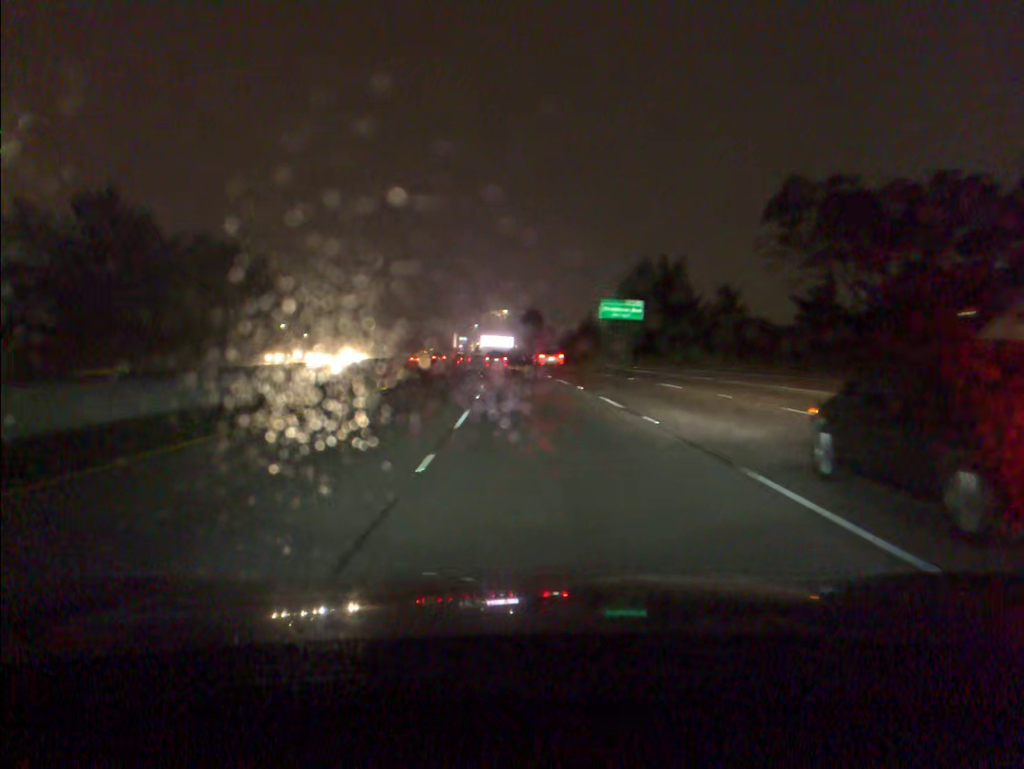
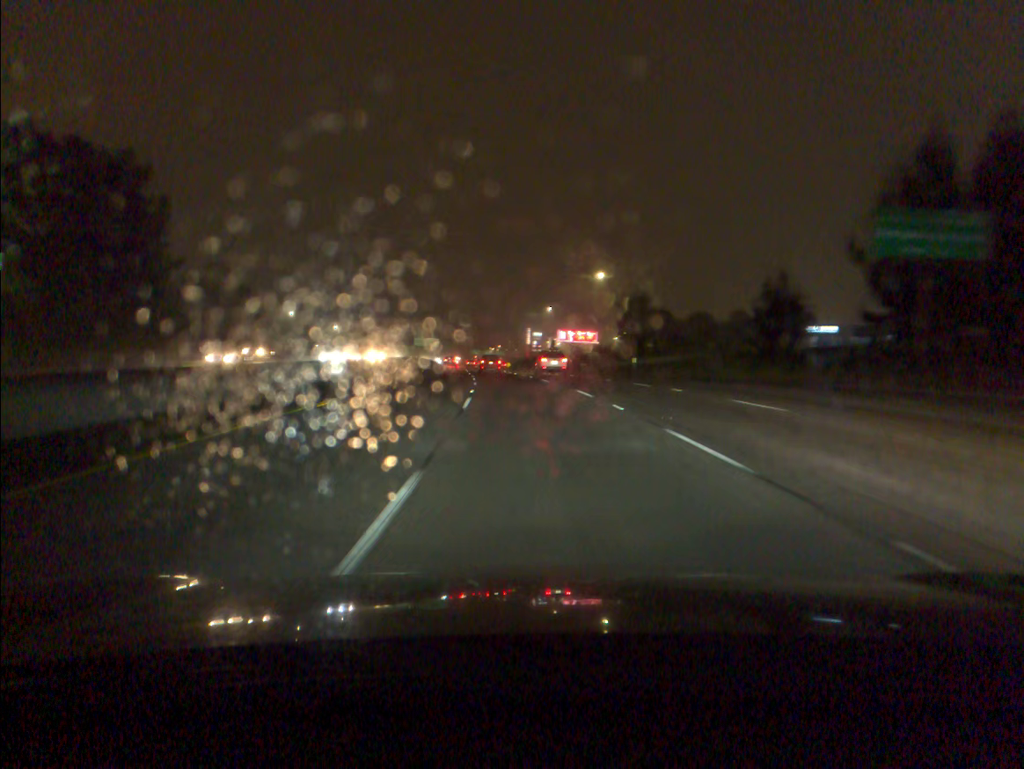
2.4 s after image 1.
(-3.1, +68.2) m; -6°
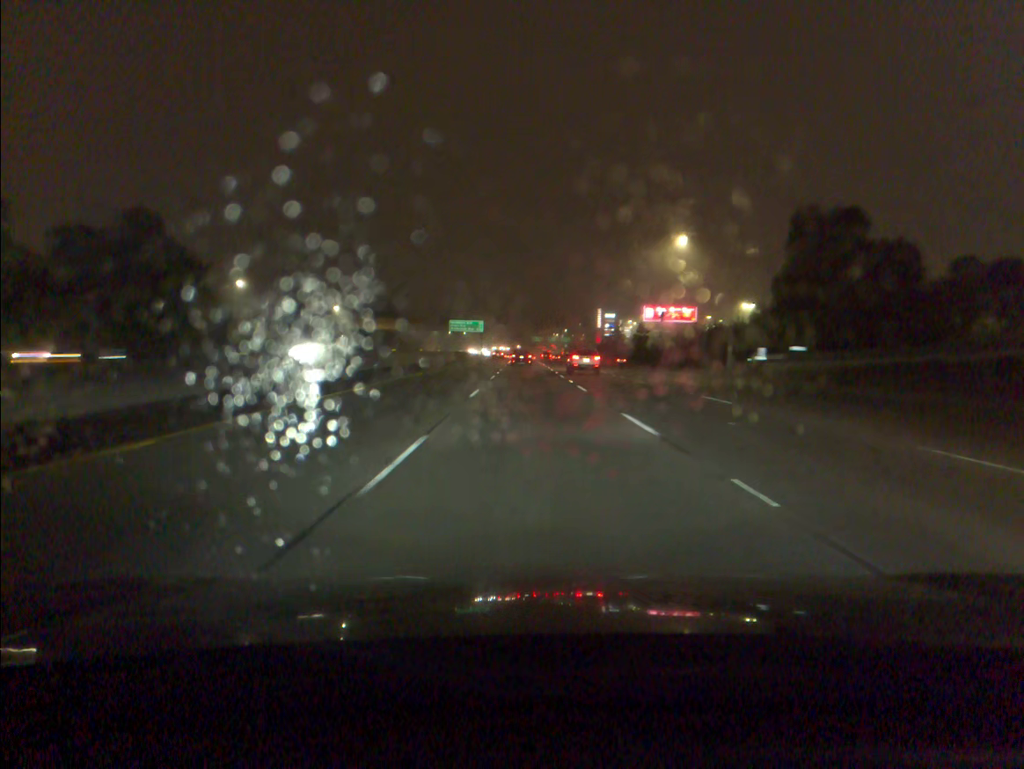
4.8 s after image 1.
(-3.2, +69.0) m; -5°
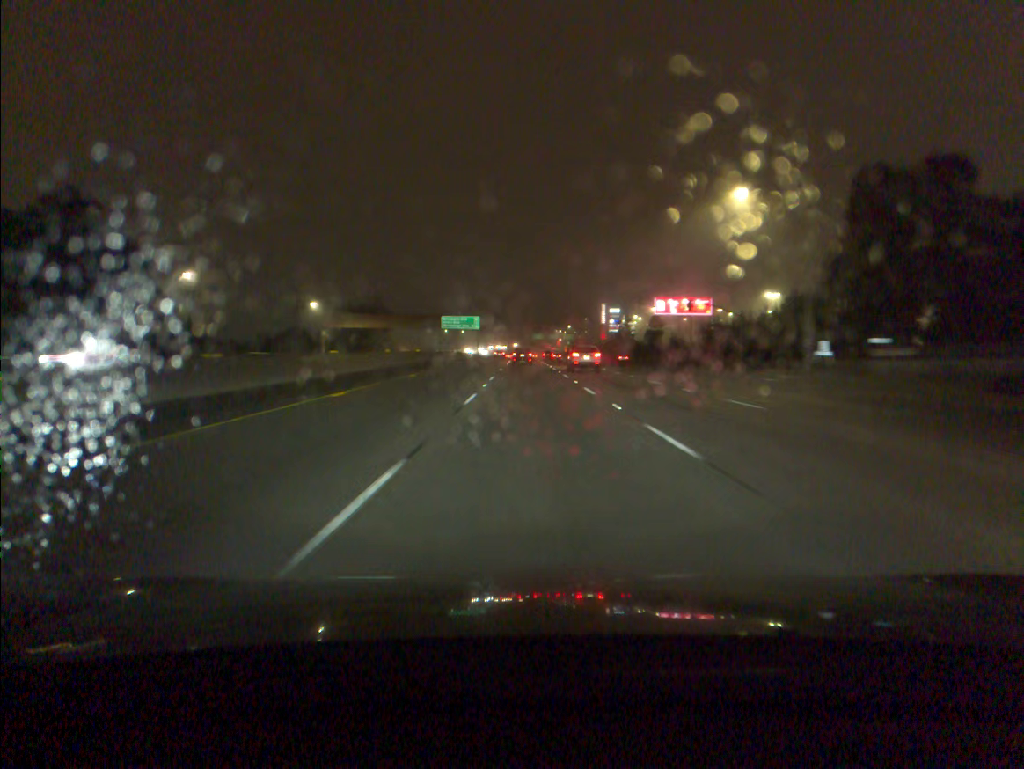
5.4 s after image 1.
(0.0, +17.3) m; 0°
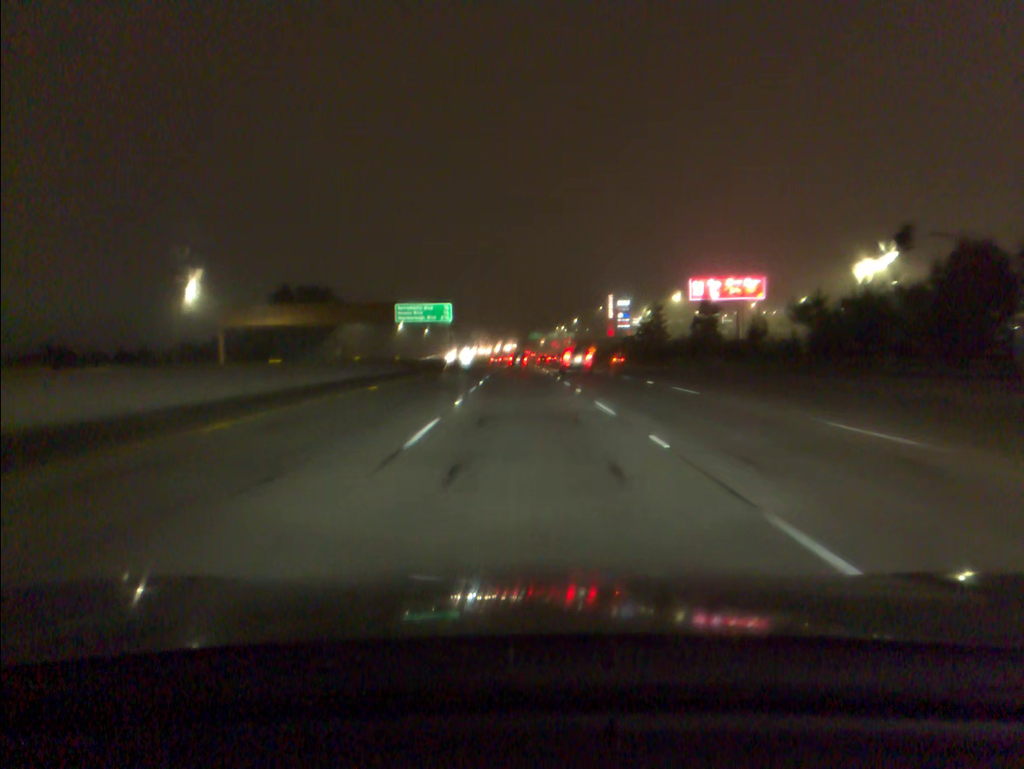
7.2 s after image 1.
(+0.2, +52.1) m; 0°
